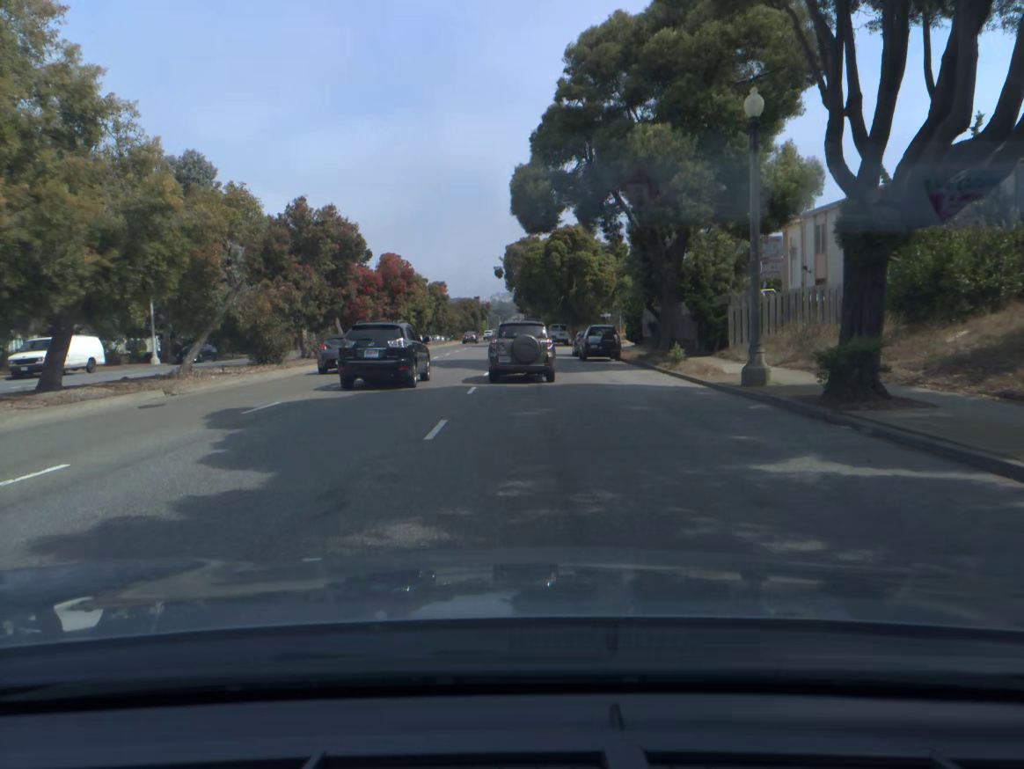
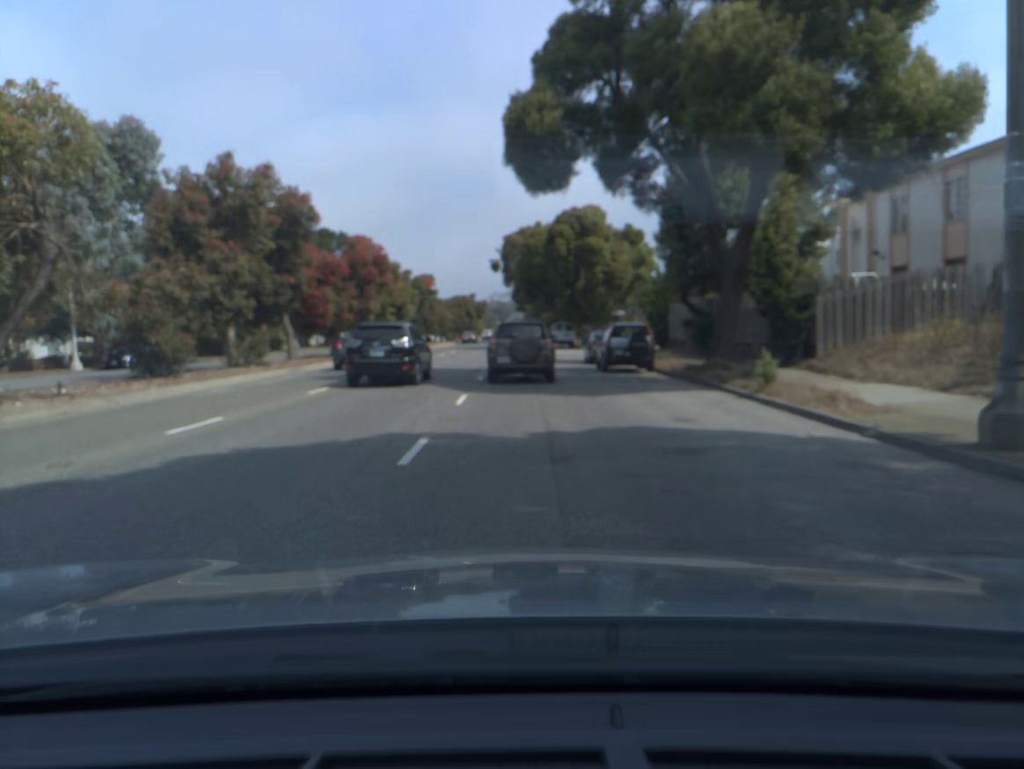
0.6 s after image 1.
(0.0, +9.3) m; 0°
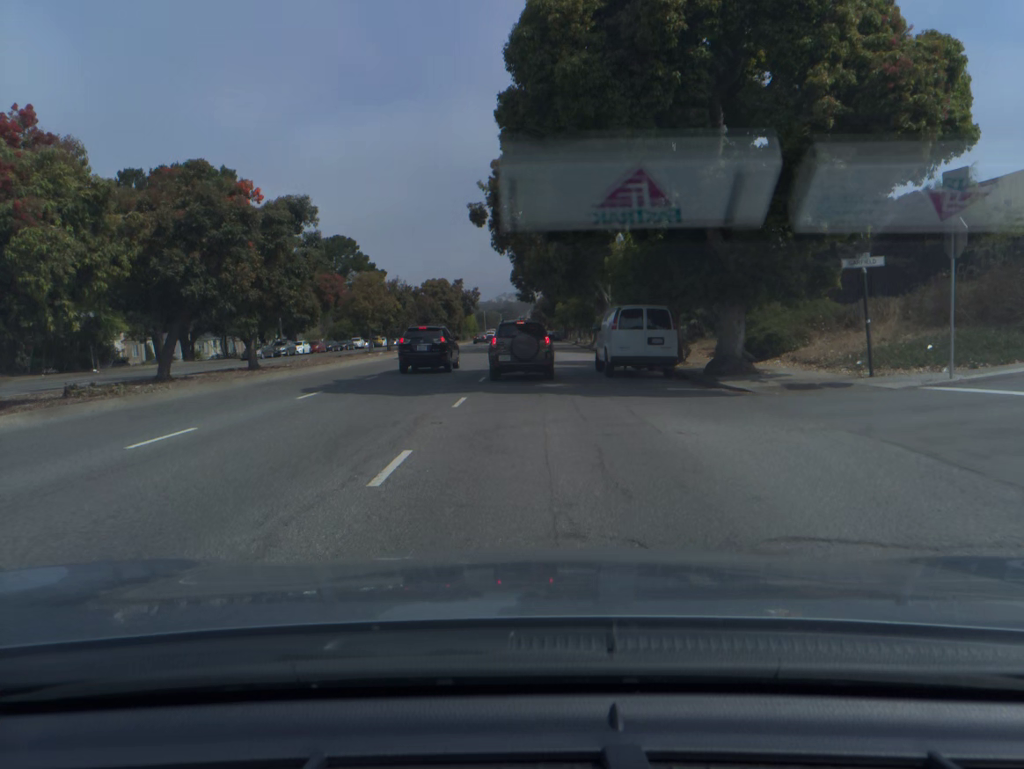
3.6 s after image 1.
(+0.1, +45.1) m; -1°
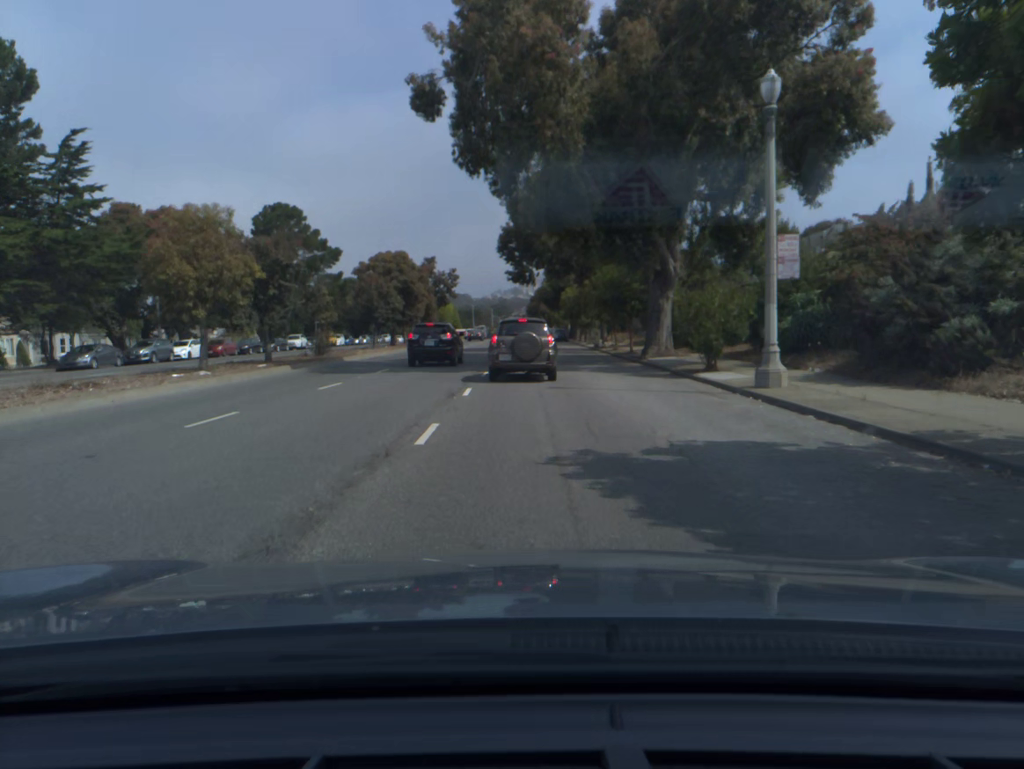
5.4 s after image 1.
(+0.1, +27.3) m; +1°
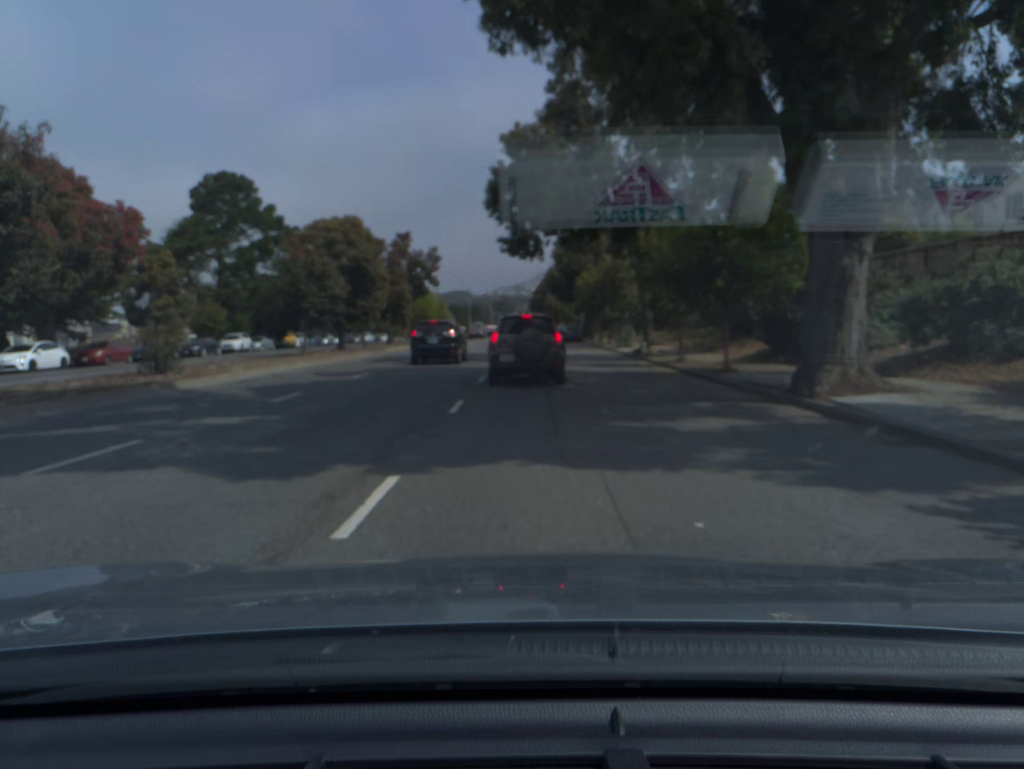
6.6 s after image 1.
(-0.1, +18.2) m; 0°
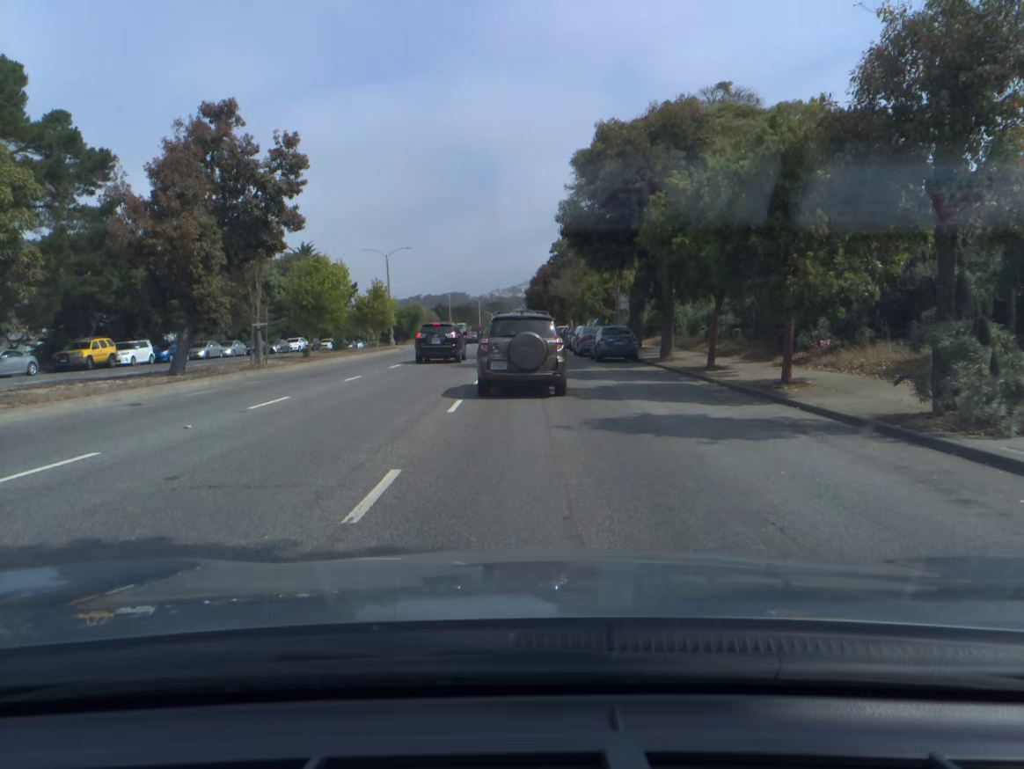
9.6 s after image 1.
(+0.2, +37.4) m; 0°
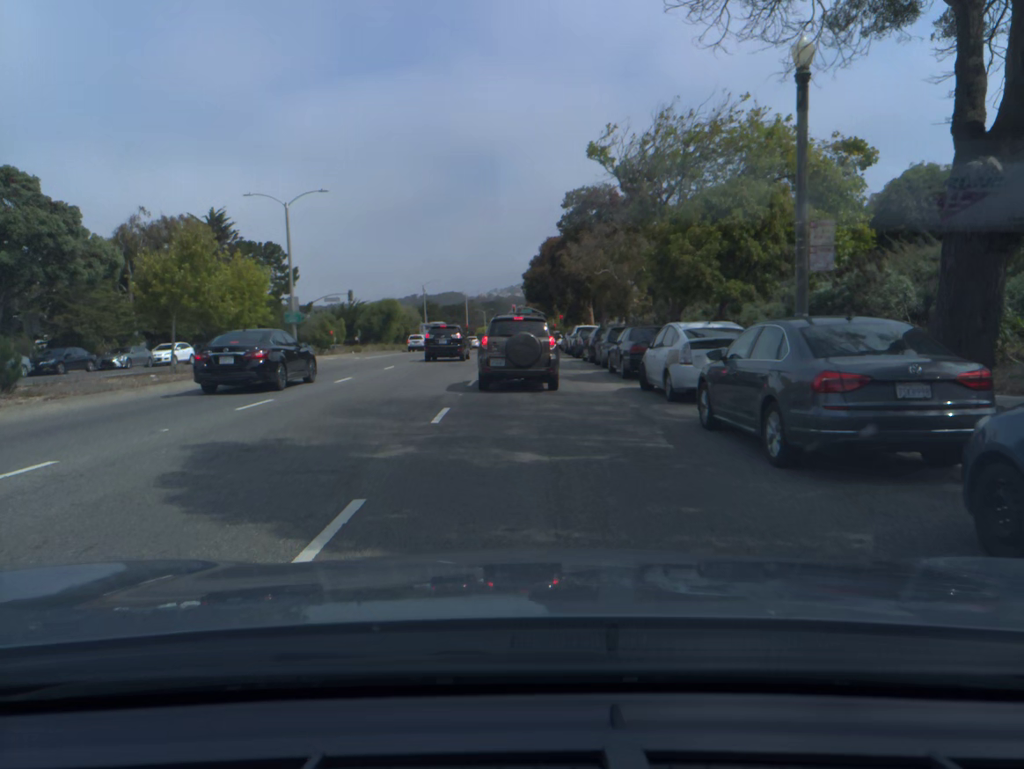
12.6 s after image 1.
(+0.1, +29.9) m; 0°
